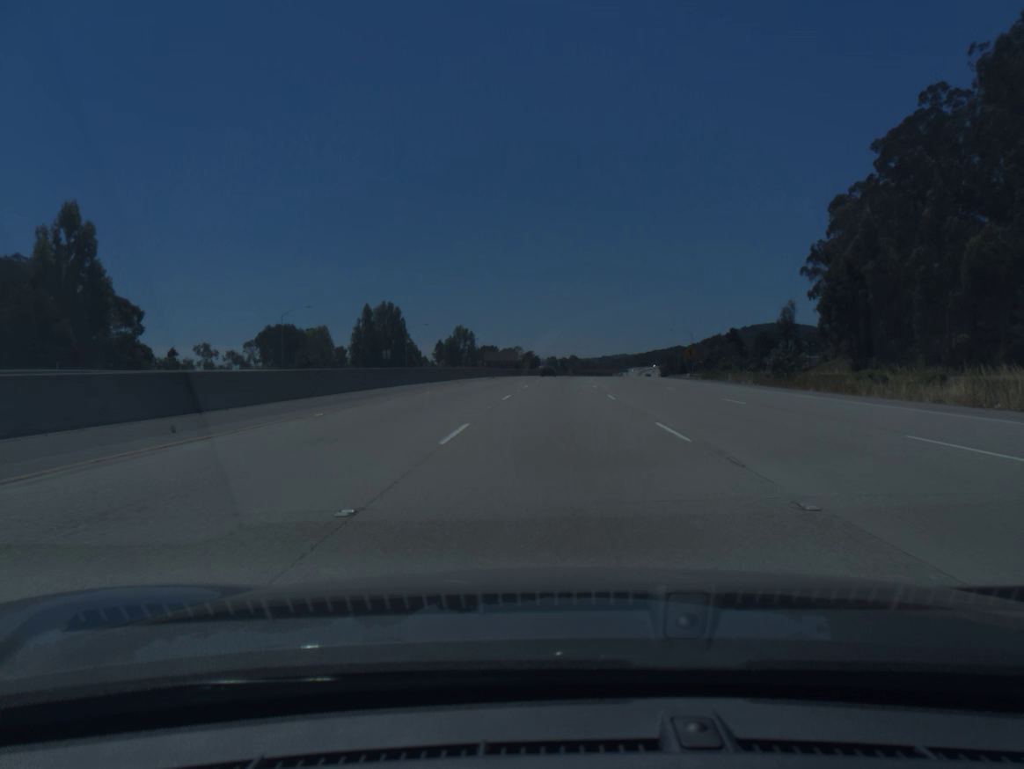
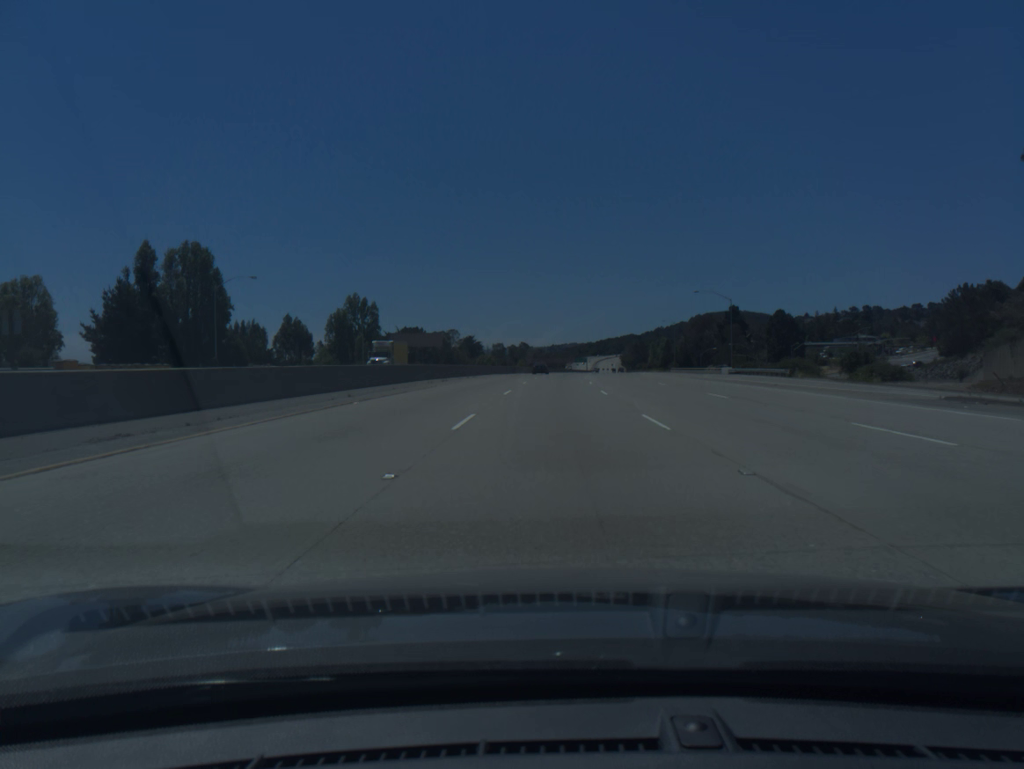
(+2.6, +83.6) m; +4°
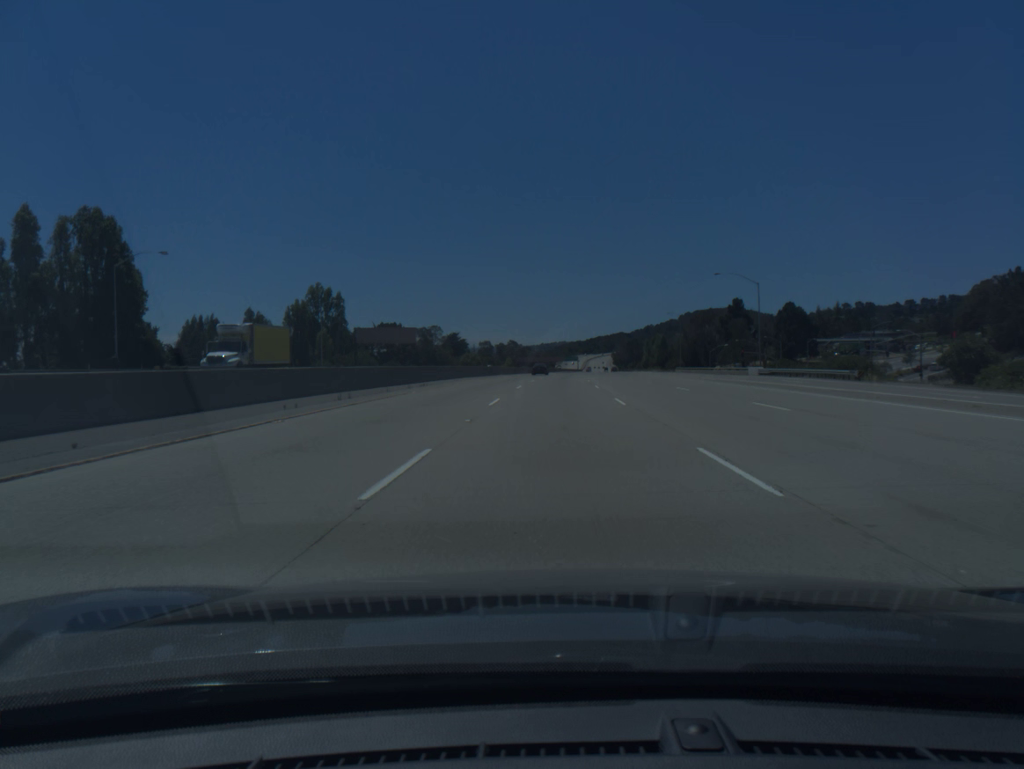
(+0.2, +20.8) m; +1°
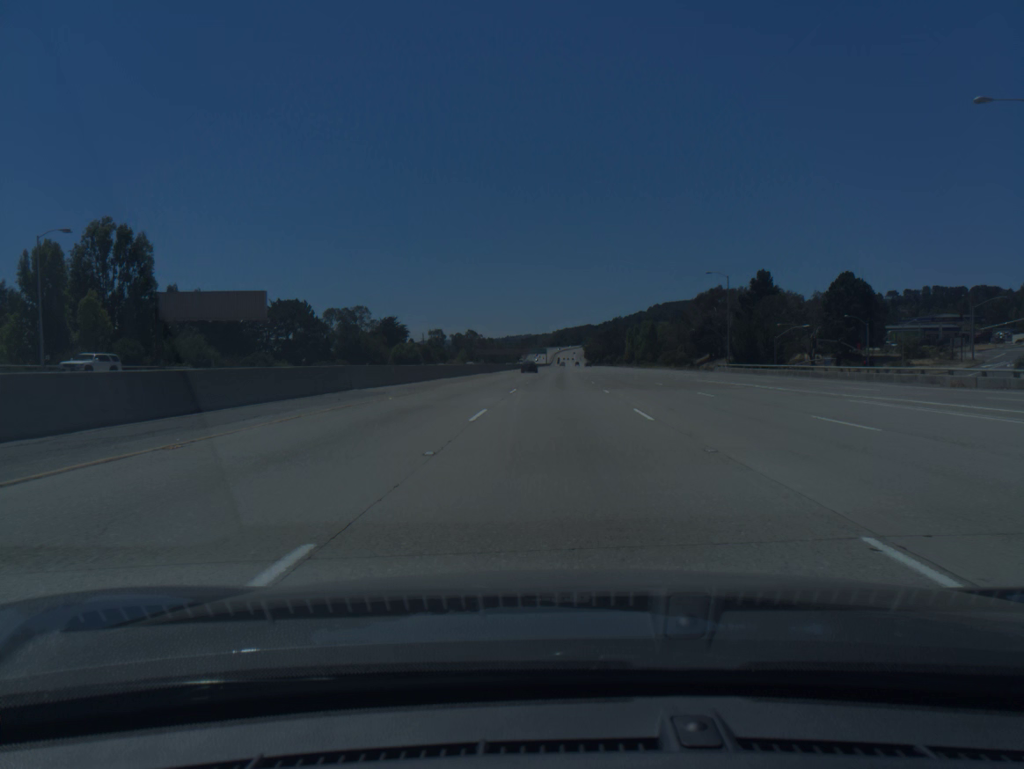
(+1.3, +62.3) m; +2°
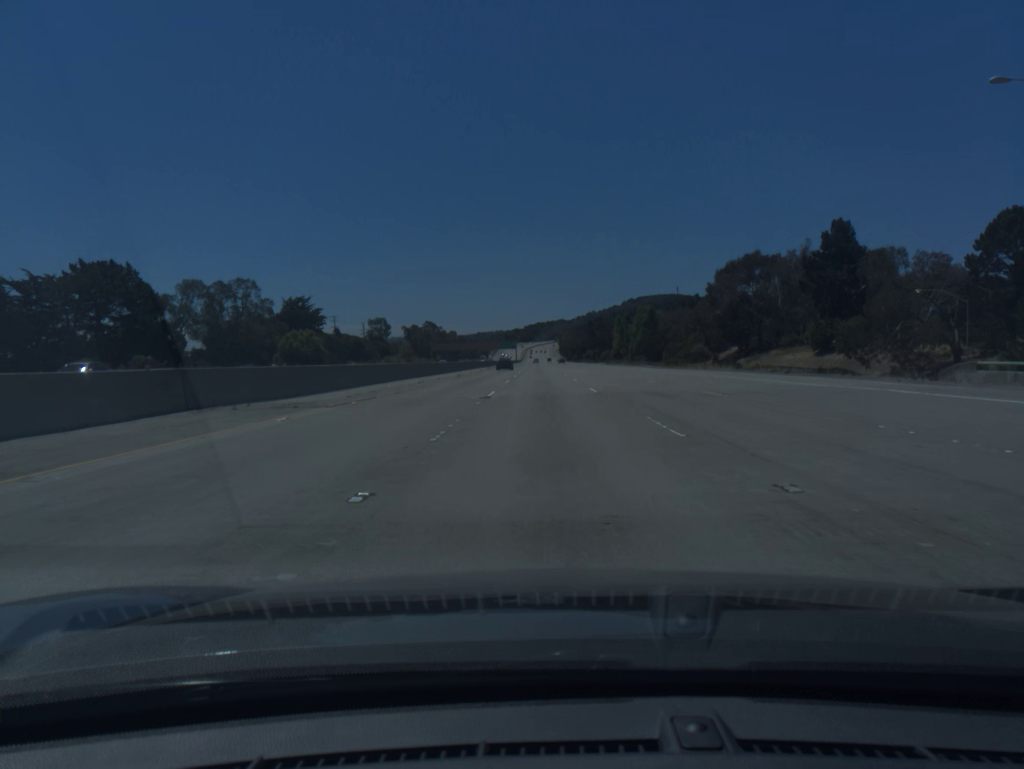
(+1.3, +62.6) m; +2°
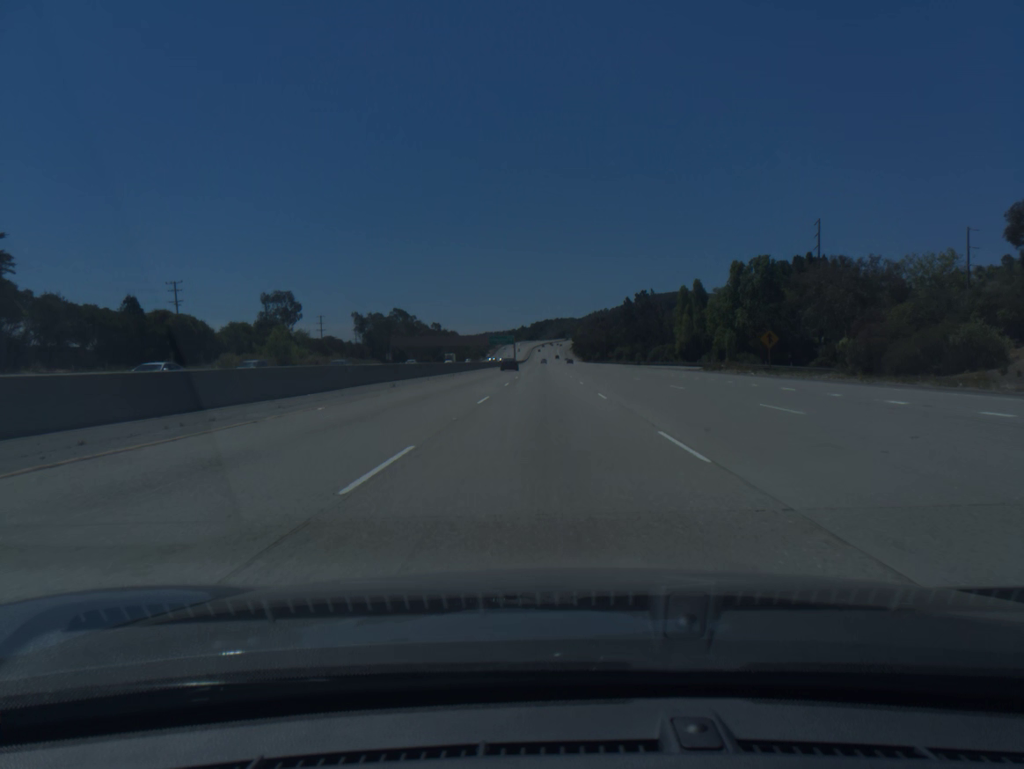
(-0.2, +104.6) m; 0°
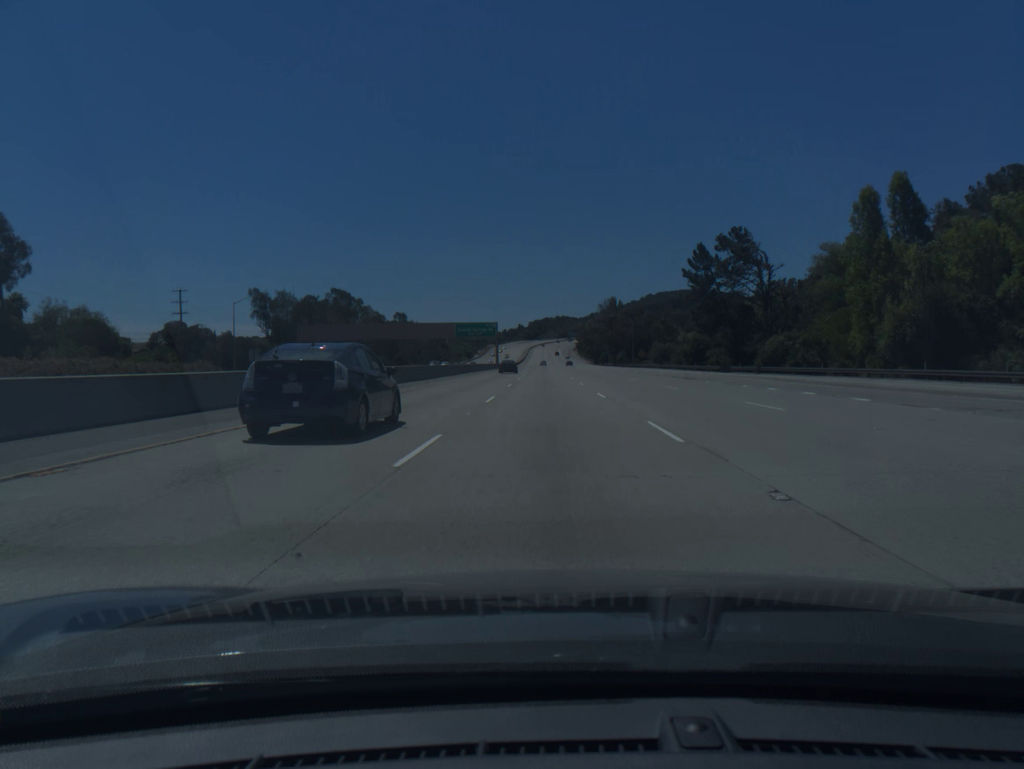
(0.0, +83.6) m; 0°
